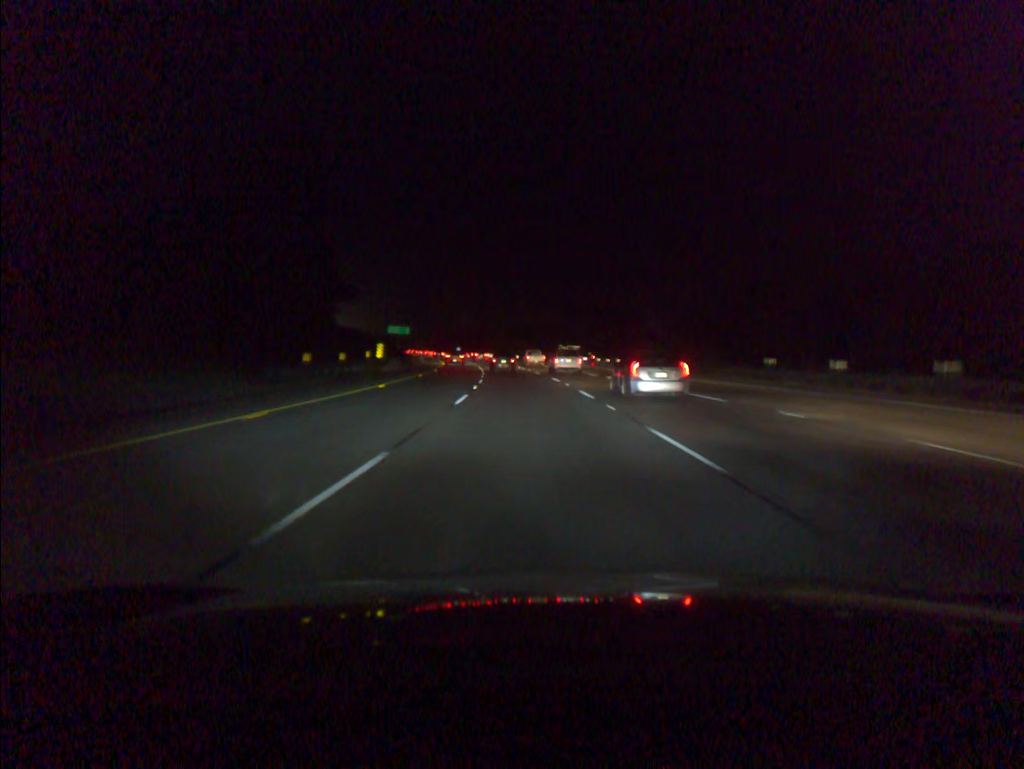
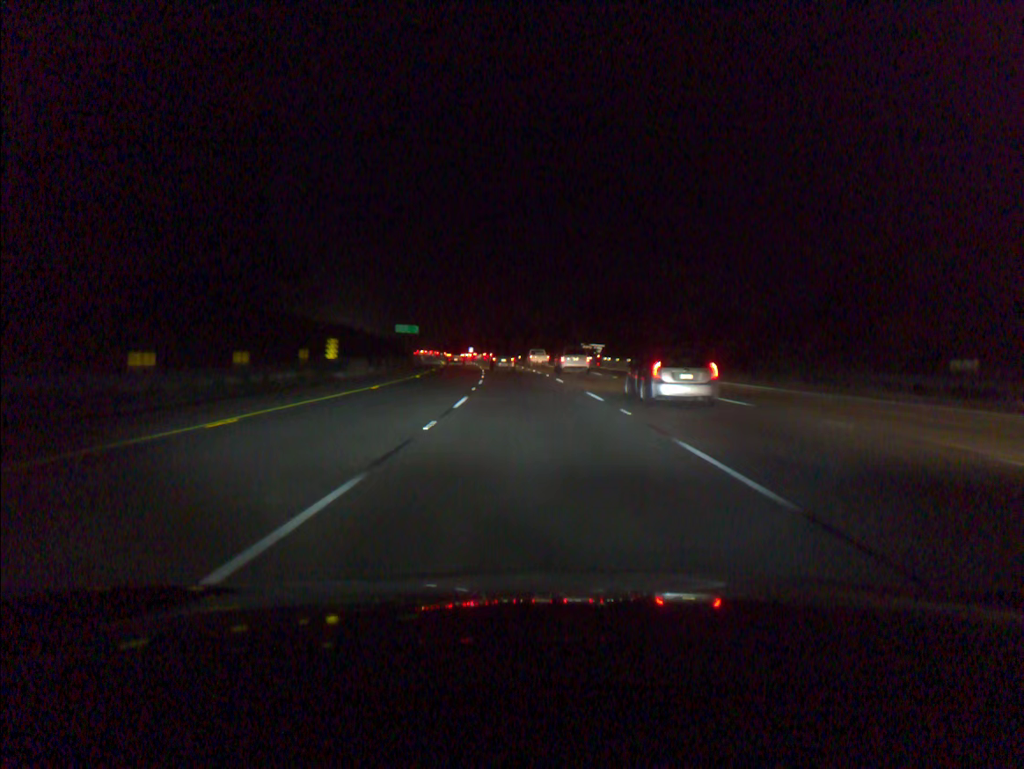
(-0.2, +16.4) m; -1°
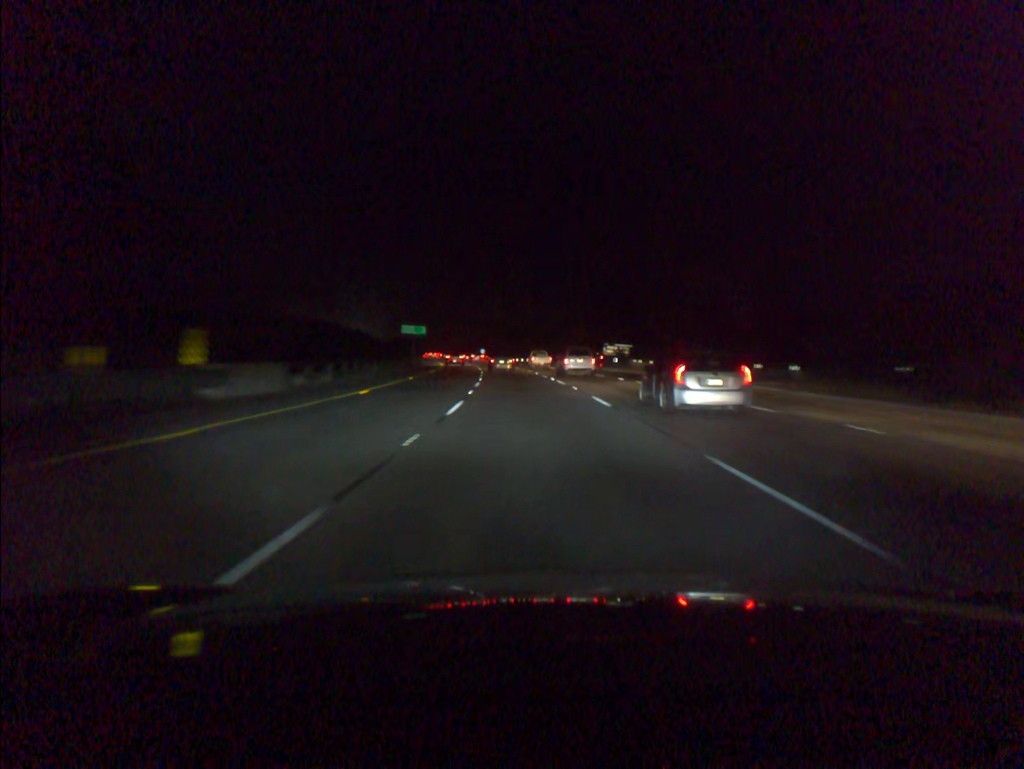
(-0.2, +16.4) m; -1°
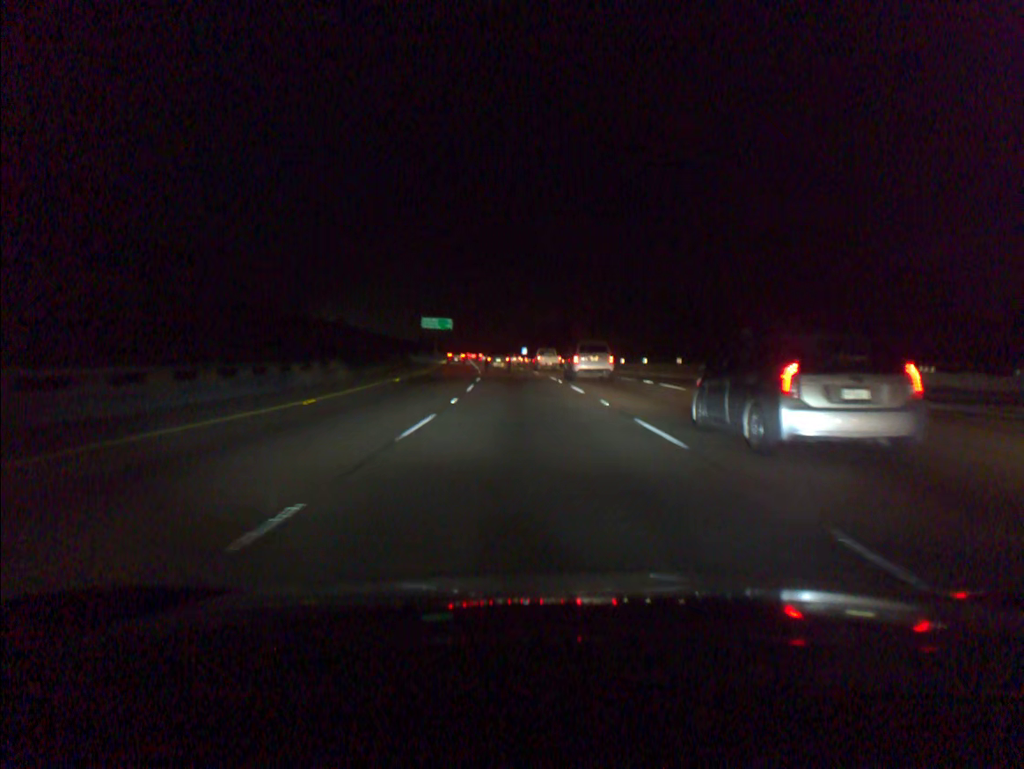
(-1.4, +49.1) m; -3°
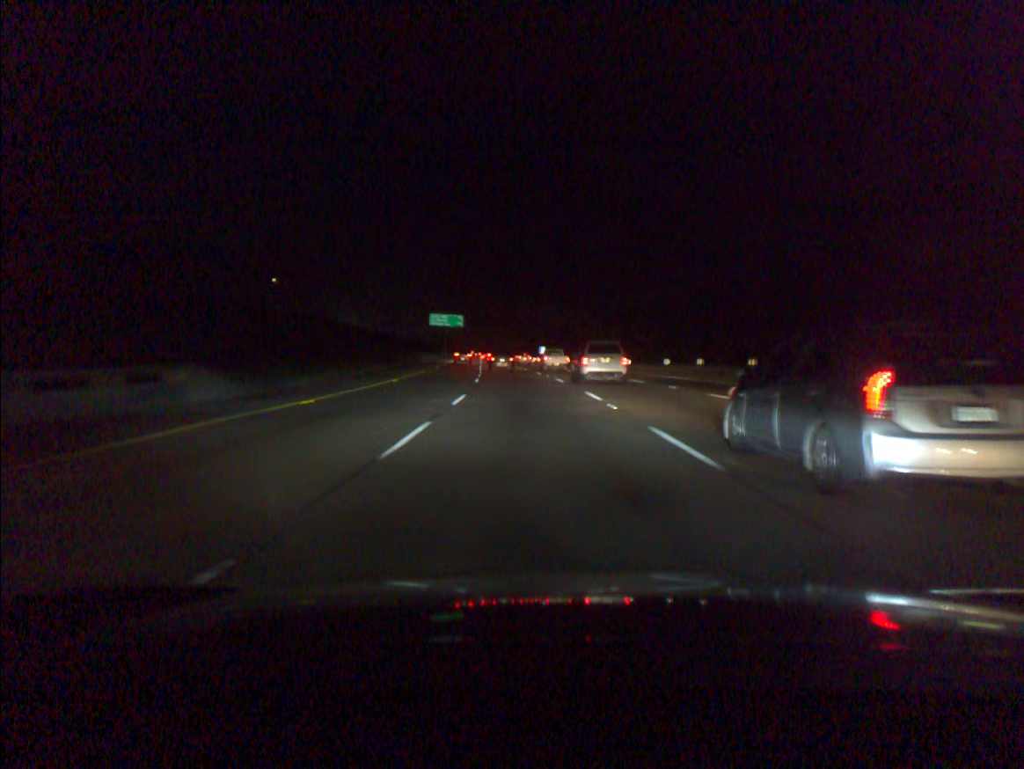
(-0.2, +16.3) m; -1°
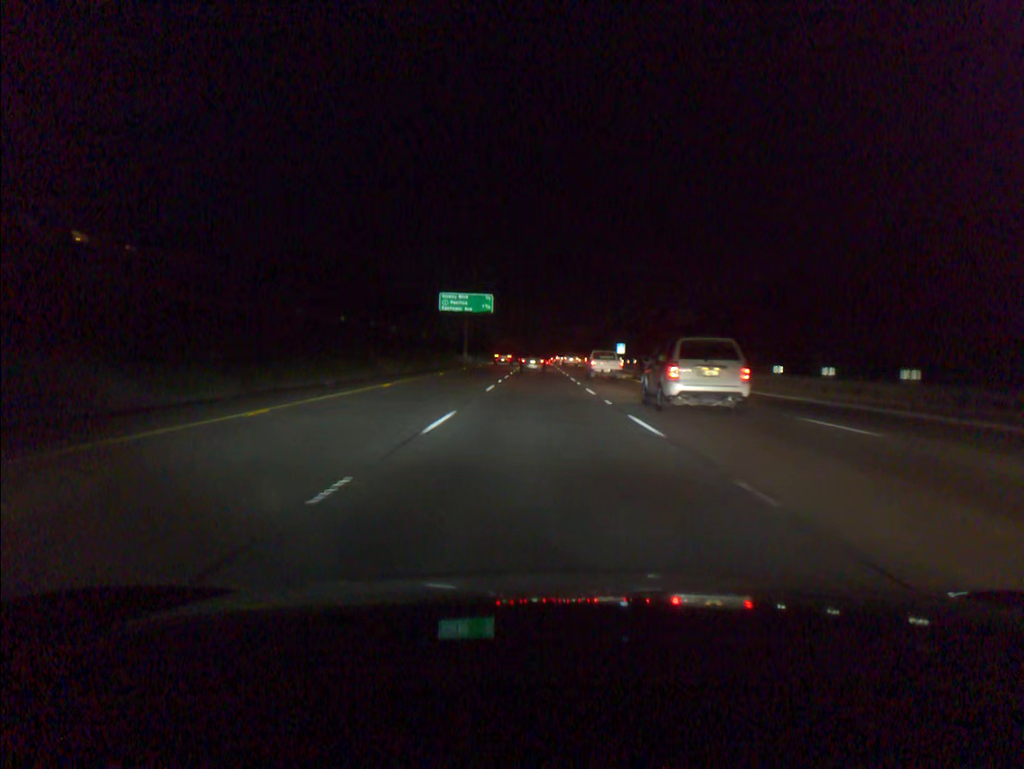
(-2.6, +64.7) m; -4°
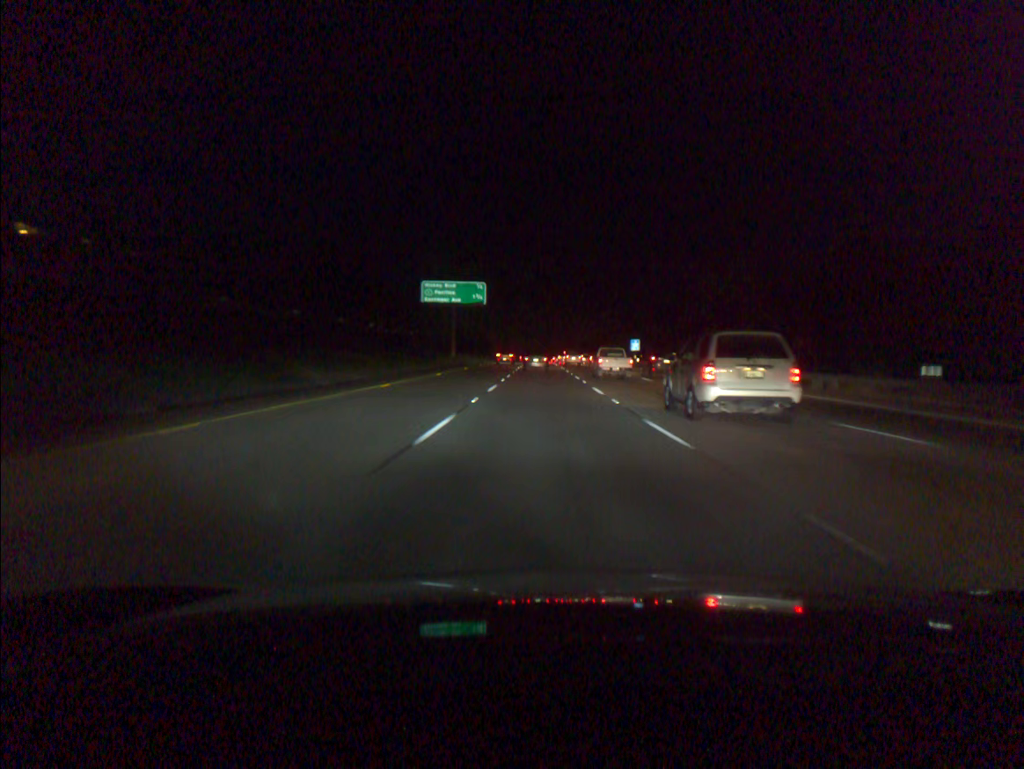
(0.0, +16.1) m; 0°
